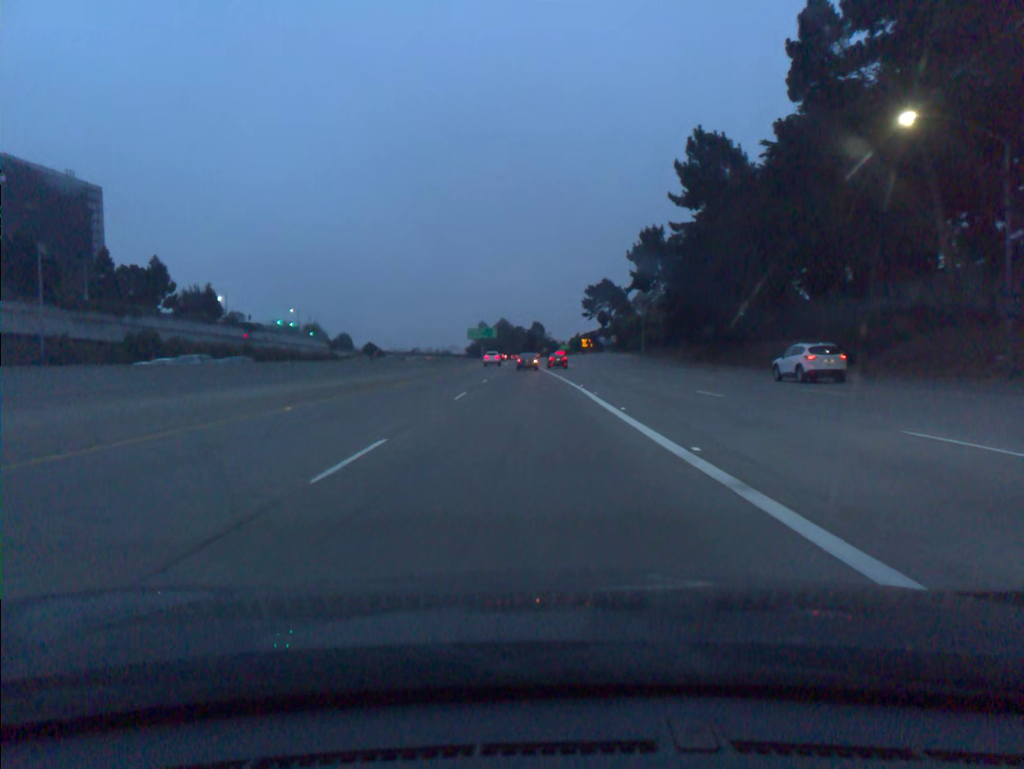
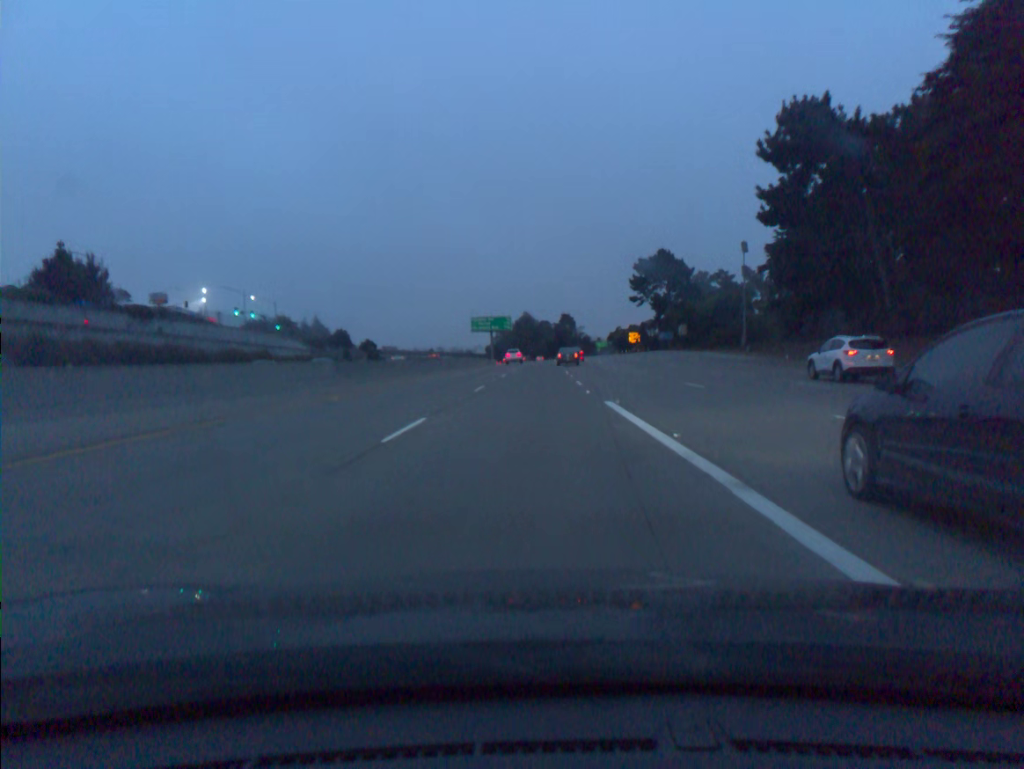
(-1.0, +55.0) m; -2°
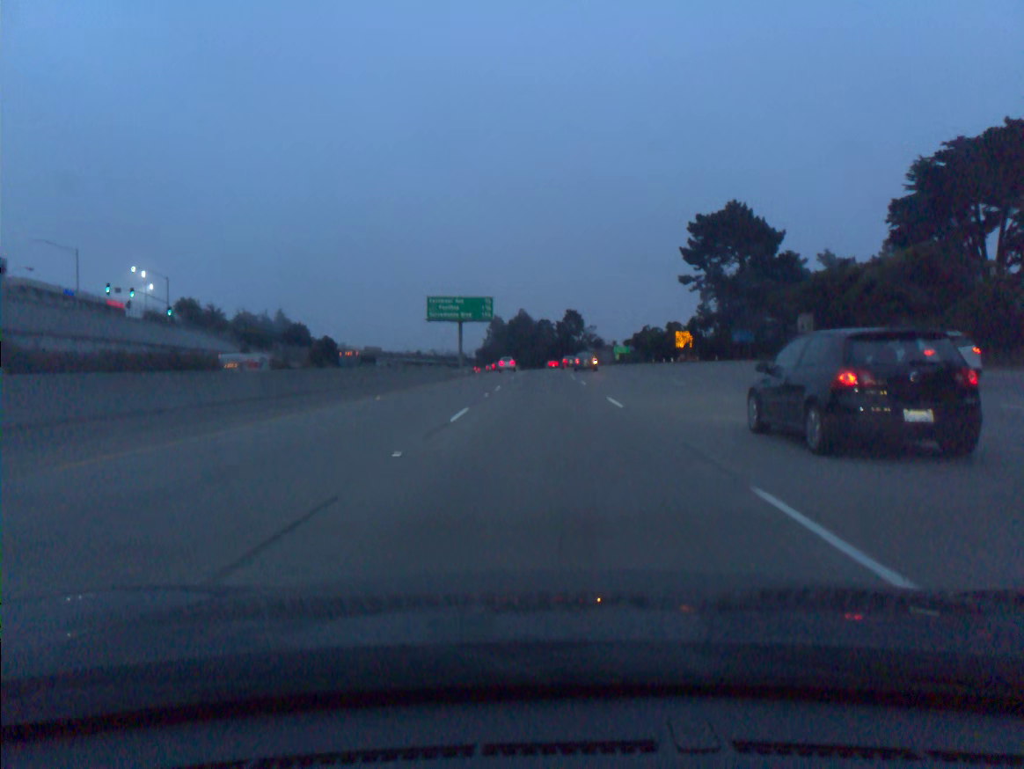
(-0.2, +55.0) m; 0°
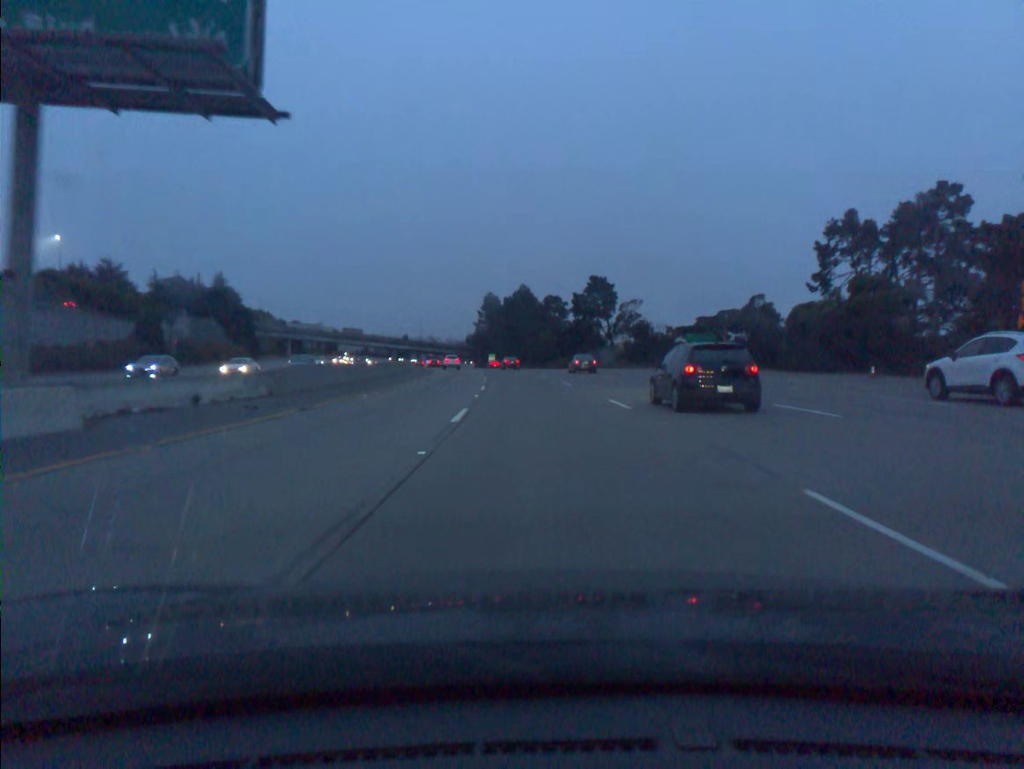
(+0.1, +73.1) m; 0°
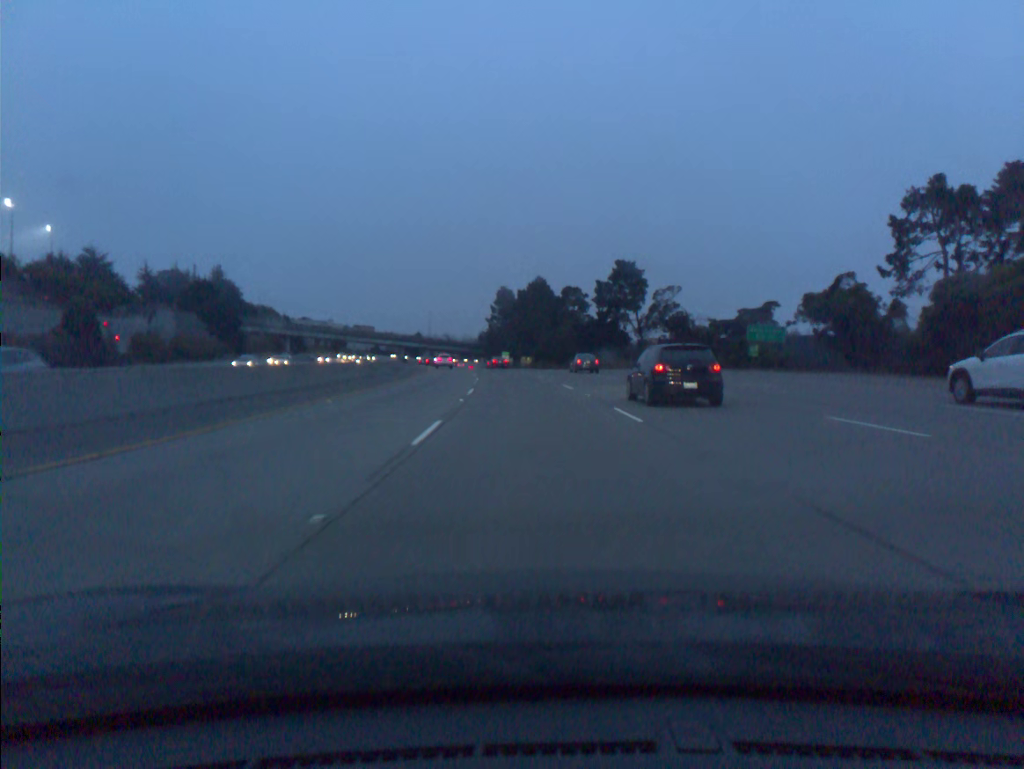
(-0.2, +18.3) m; -1°
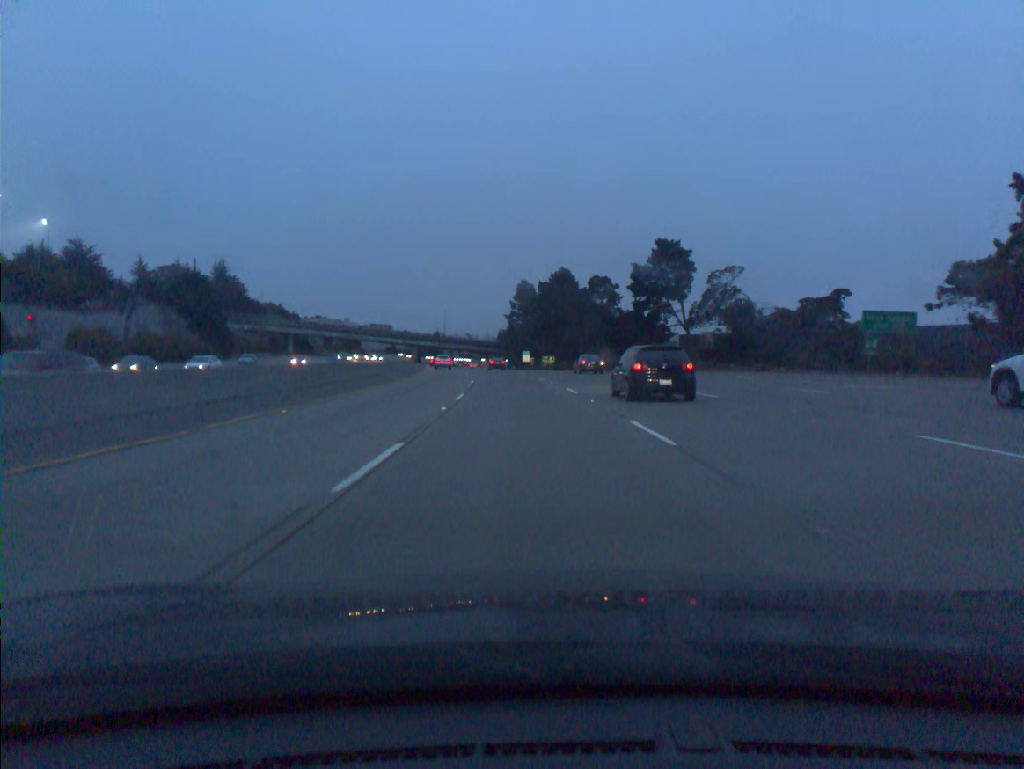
(-0.2, +18.3) m; -2°
